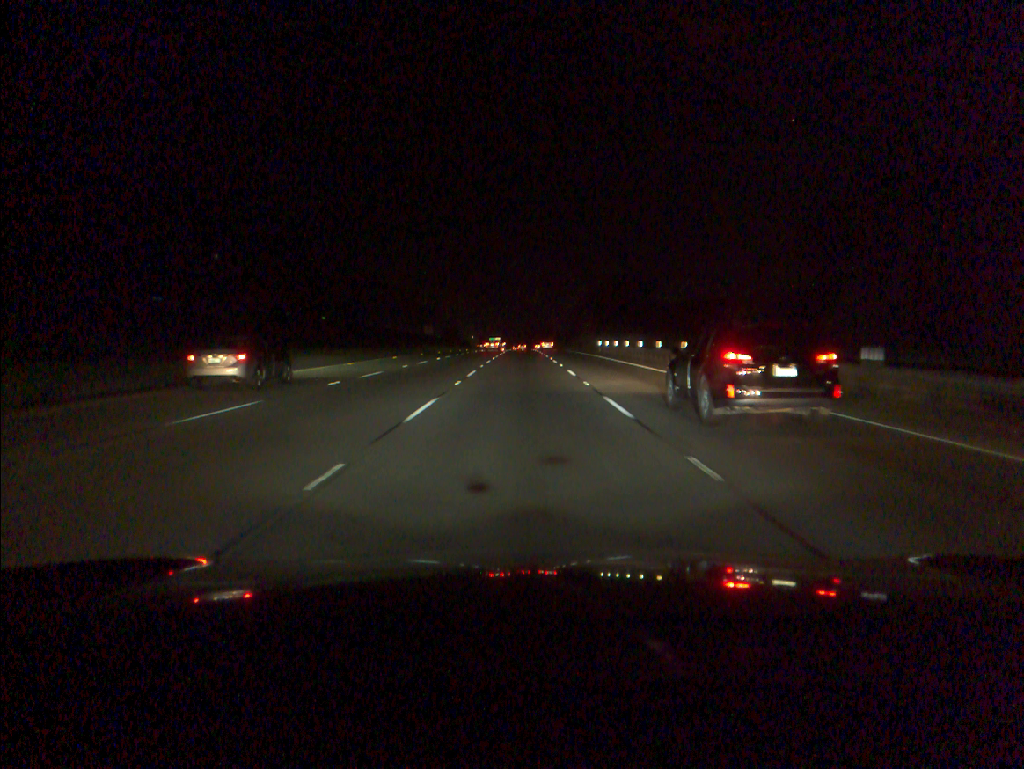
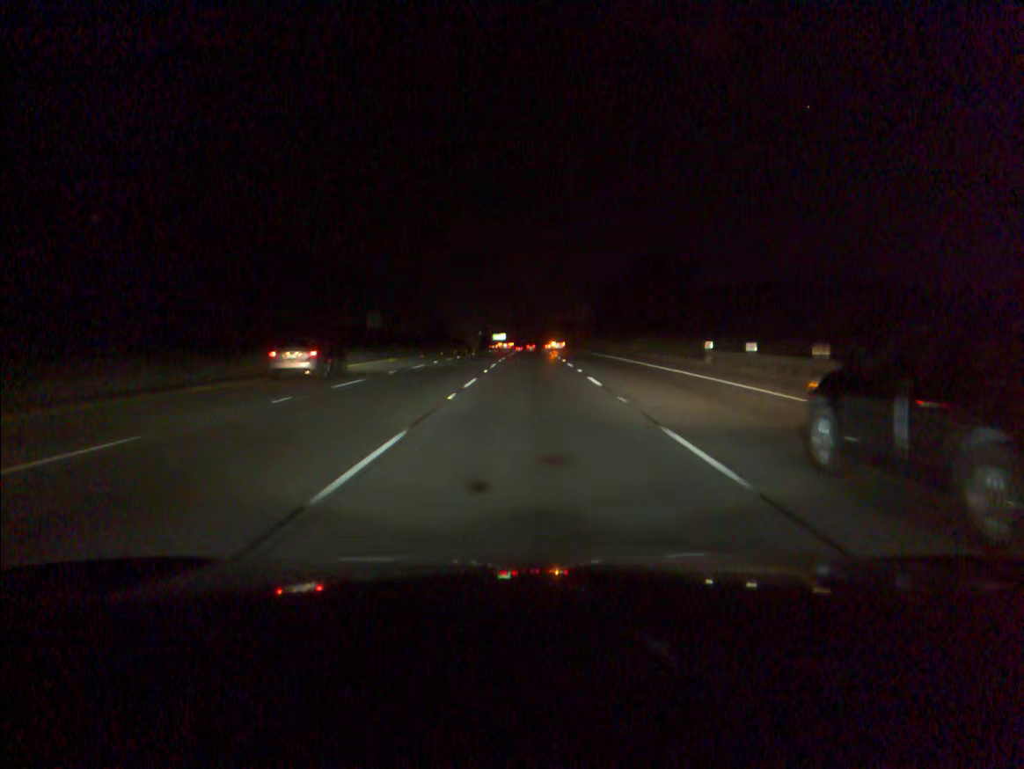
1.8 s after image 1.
(-0.2, +49.8) m; -1°
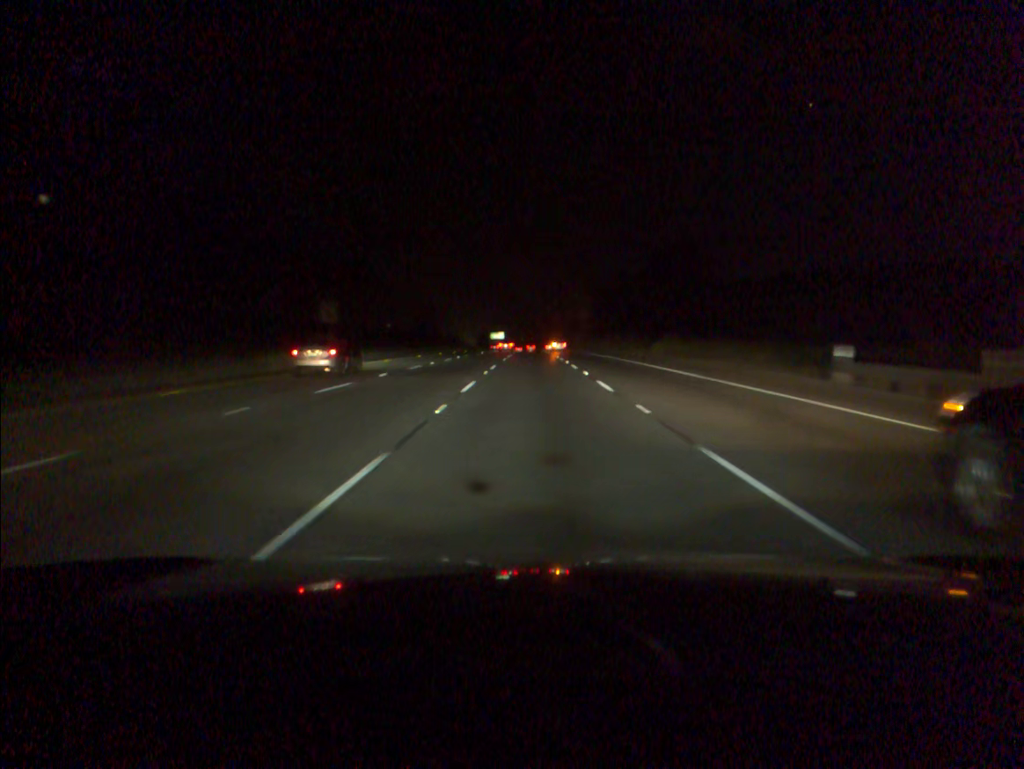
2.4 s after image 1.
(0.0, +16.7) m; 0°
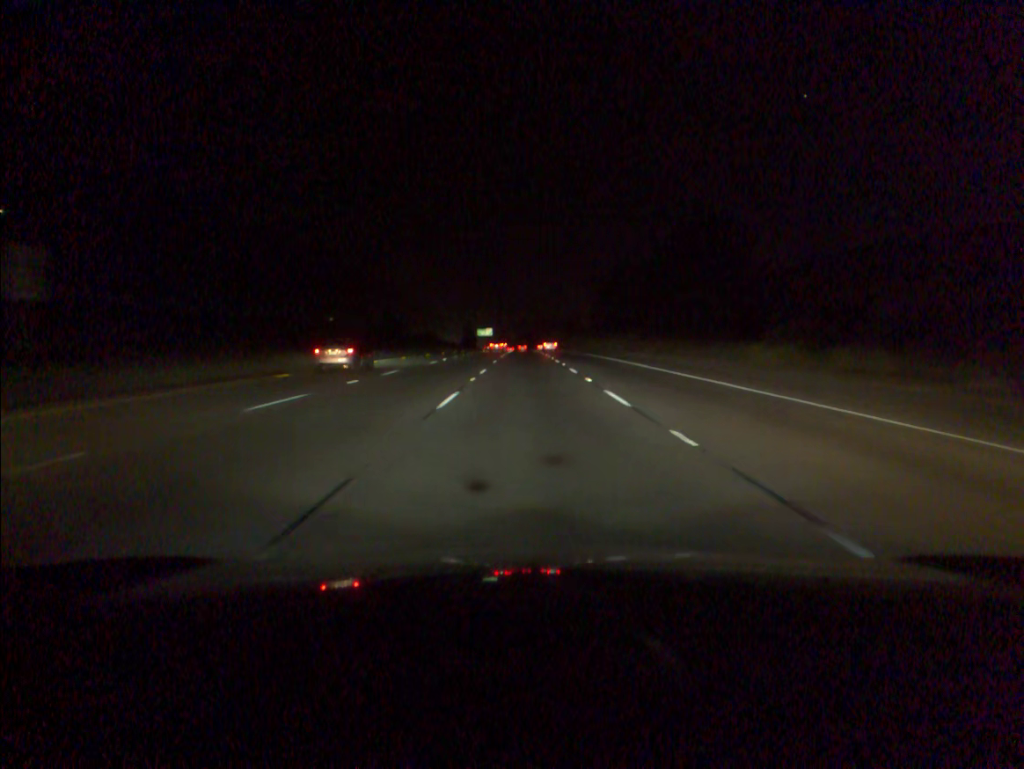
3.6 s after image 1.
(+0.2, +33.6) m; +1°
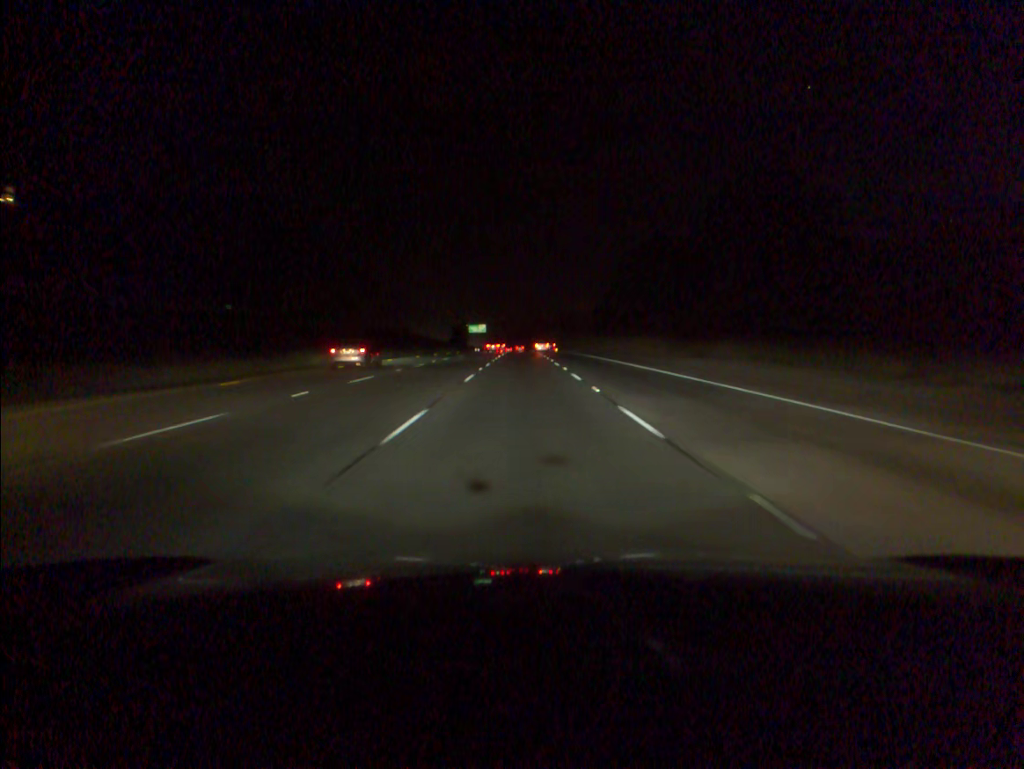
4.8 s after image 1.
(+0.1, +33.9) m; 0°
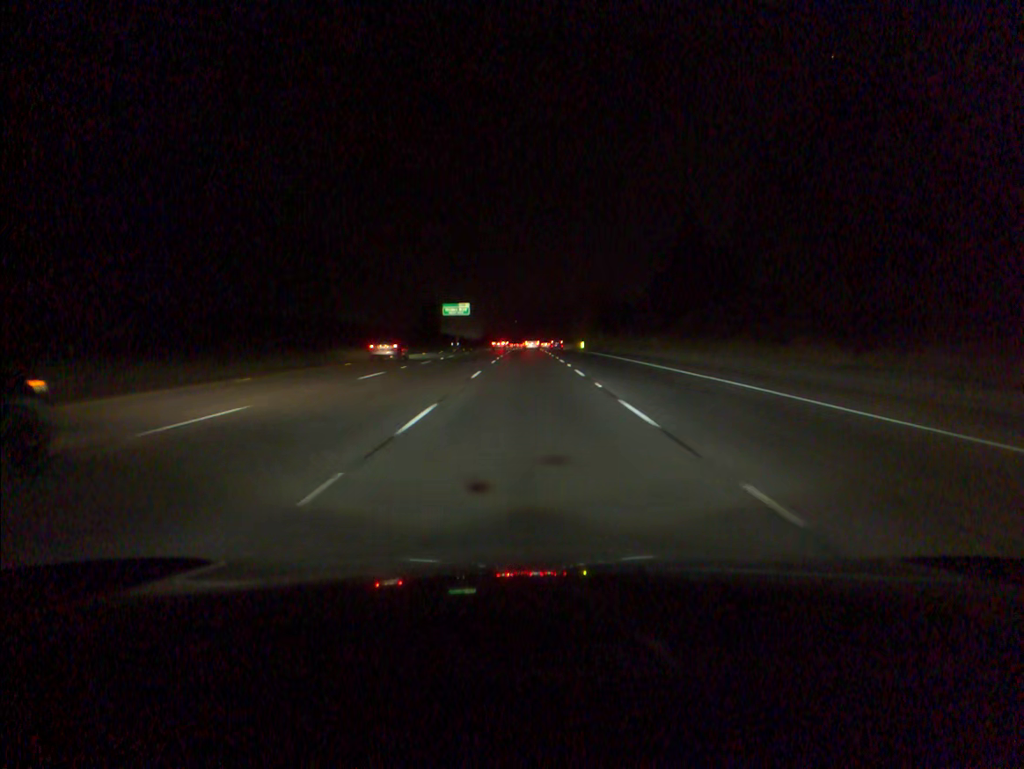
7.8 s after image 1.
(-0.4, +87.0) m; 0°
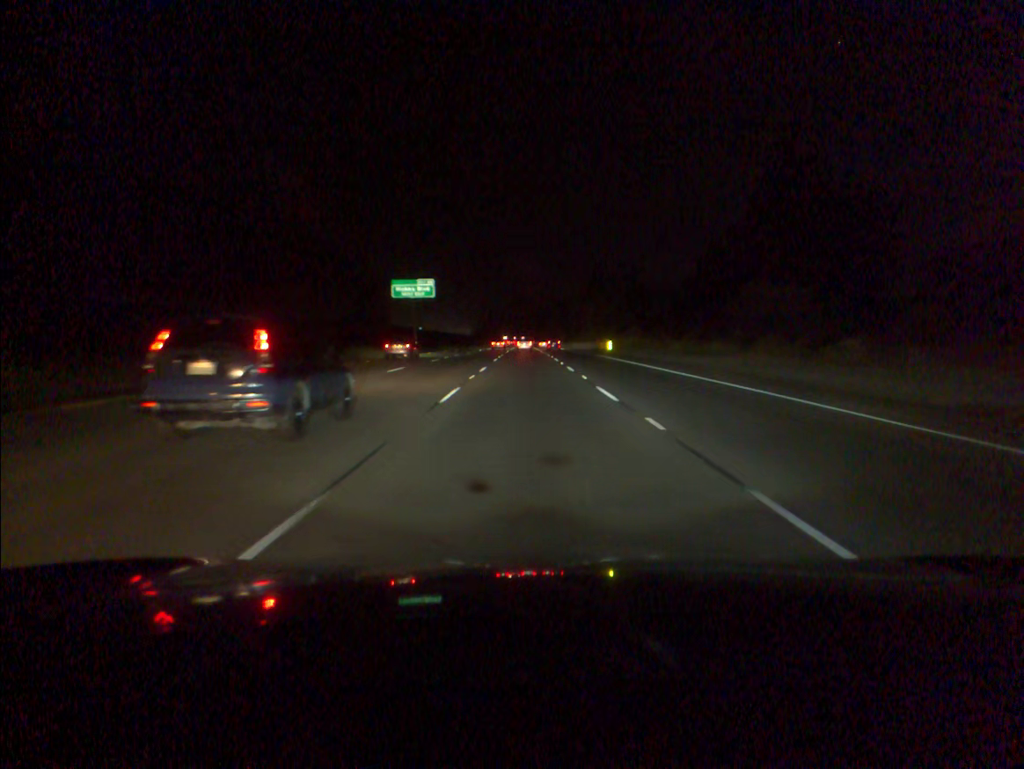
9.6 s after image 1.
(0.0, +53.0) m; 0°
